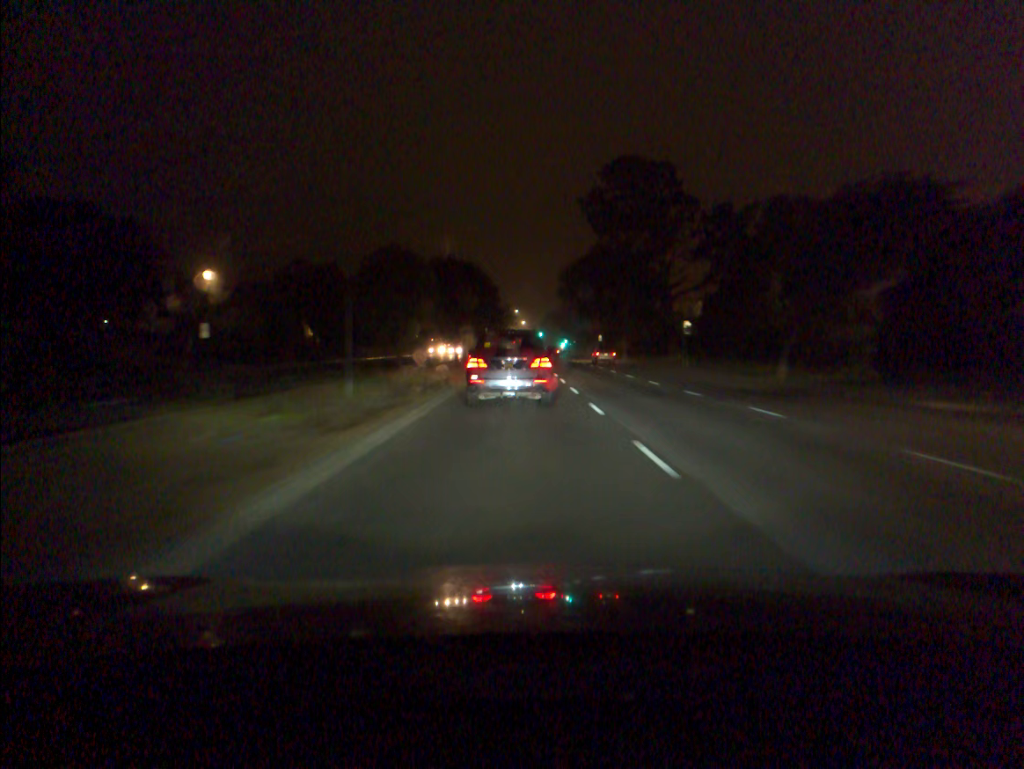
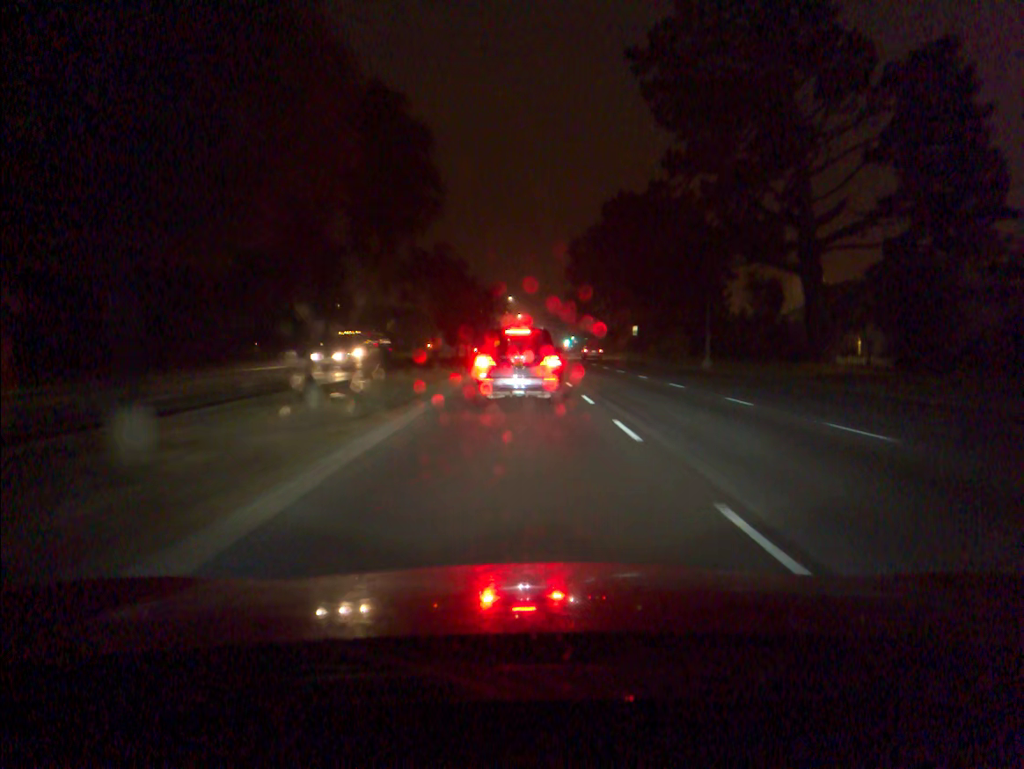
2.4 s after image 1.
(0.0, +41.3) m; 0°
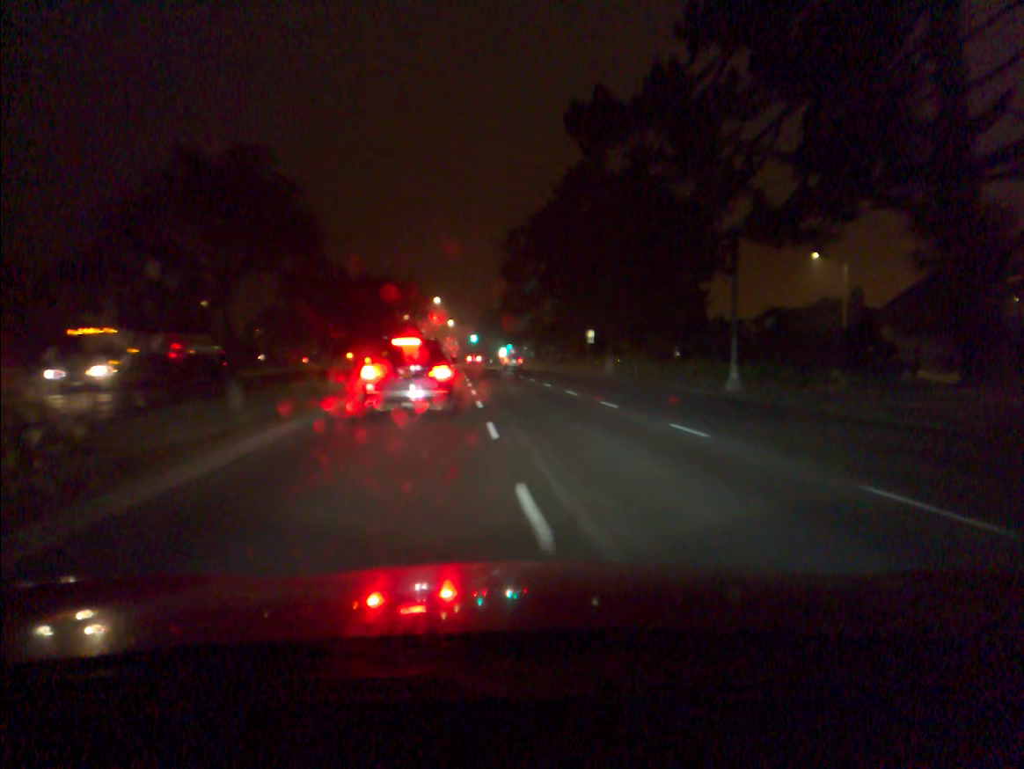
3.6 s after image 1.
(+0.9, +19.9) m; +5°
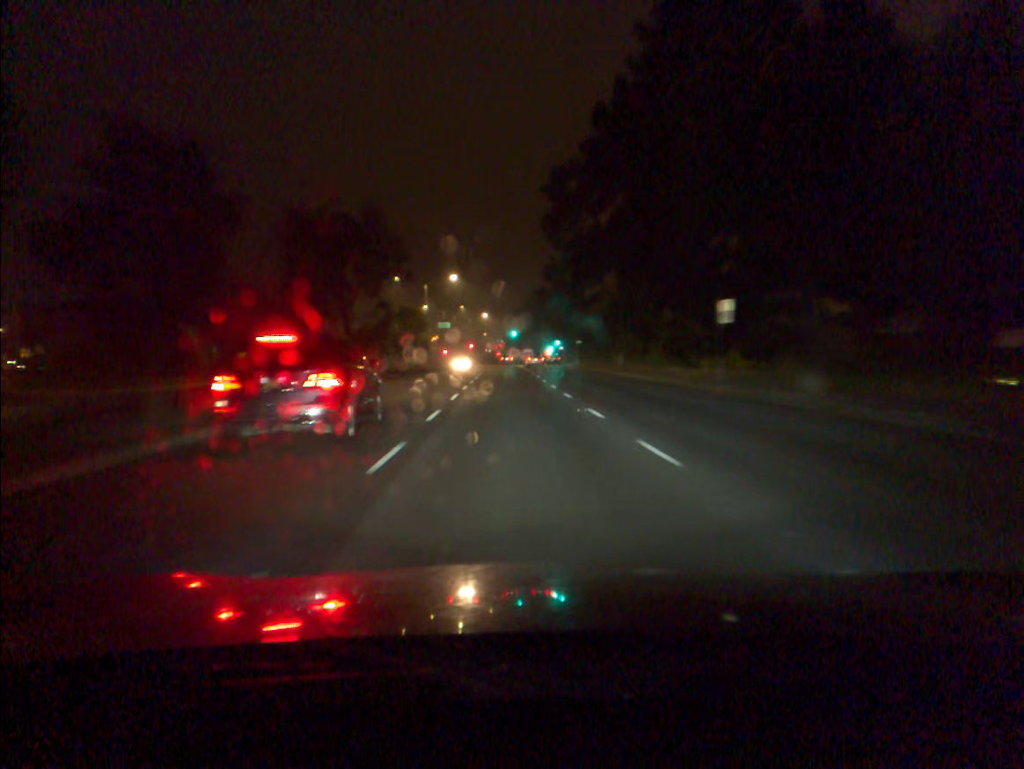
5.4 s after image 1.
(-0.8, +32.7) m; -4°
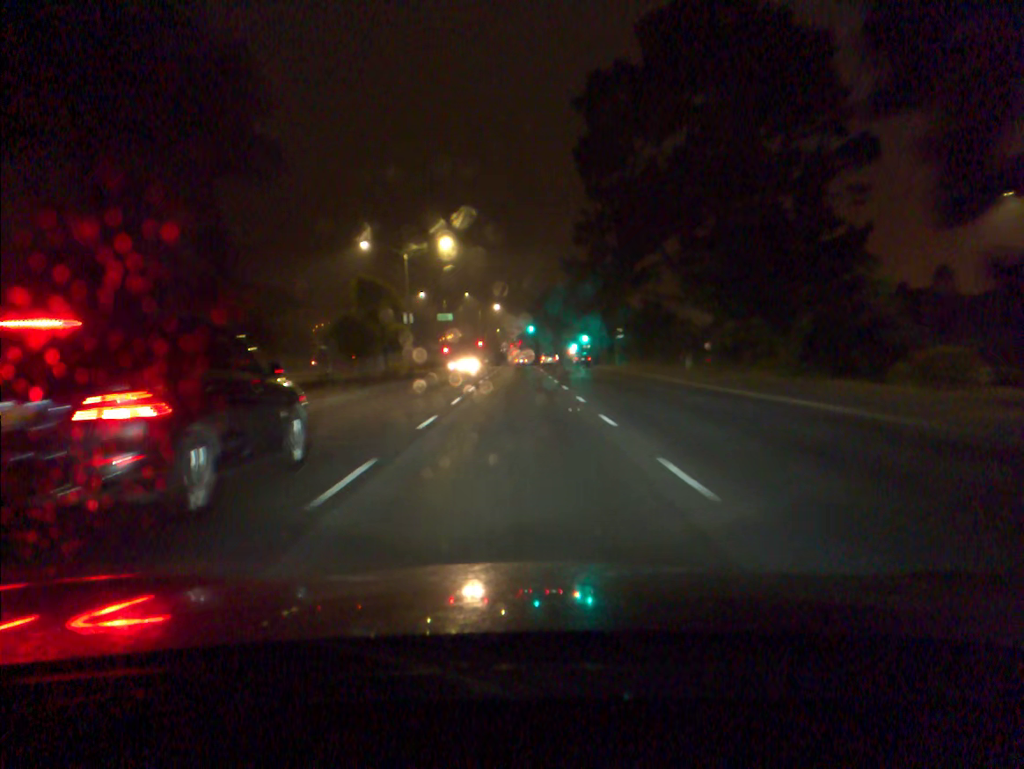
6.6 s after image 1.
(-0.3, +23.7) m; -1°
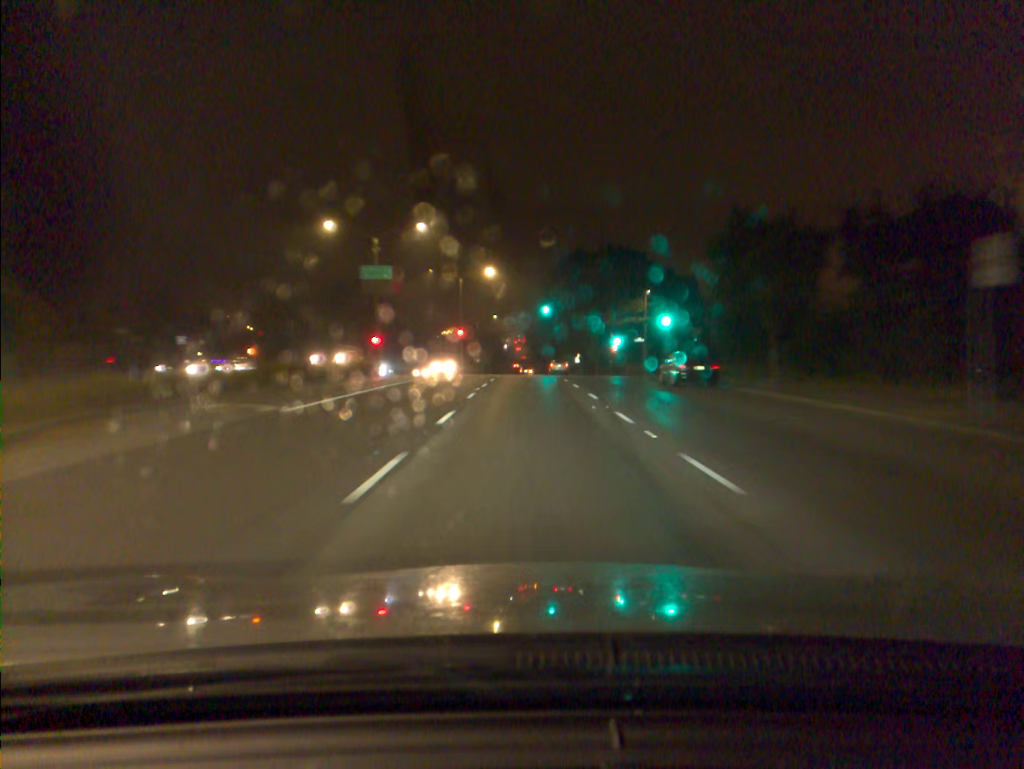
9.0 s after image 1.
(-0.5, +50.7) m; 0°
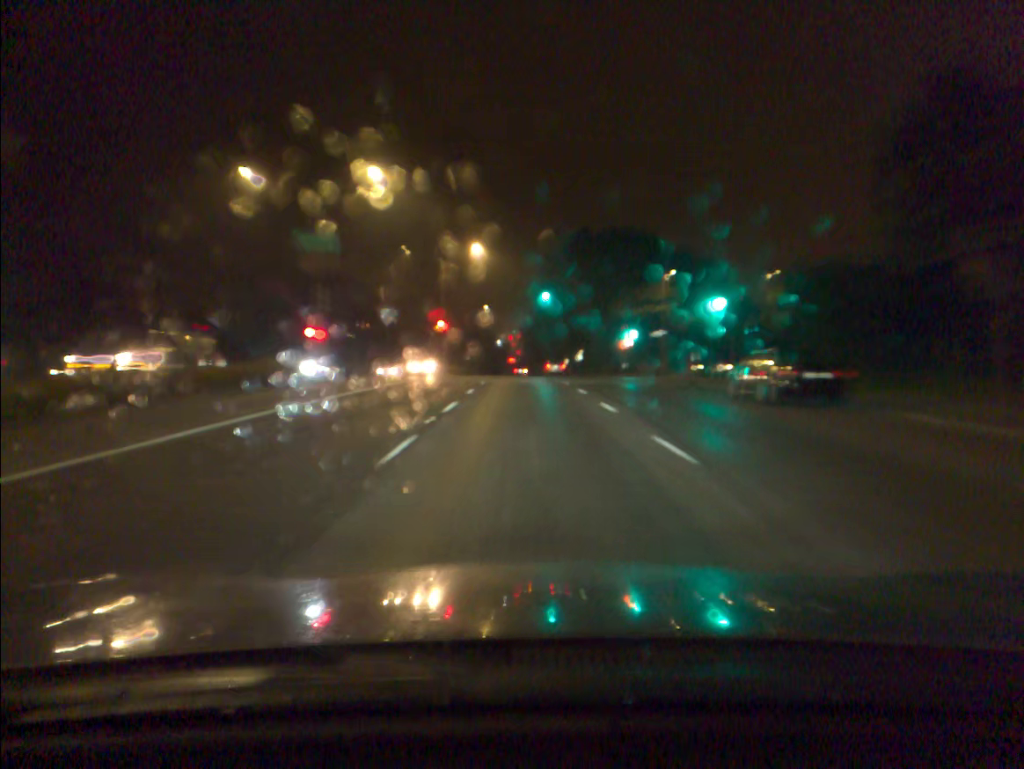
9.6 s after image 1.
(0.0, +12.9) m; 0°
